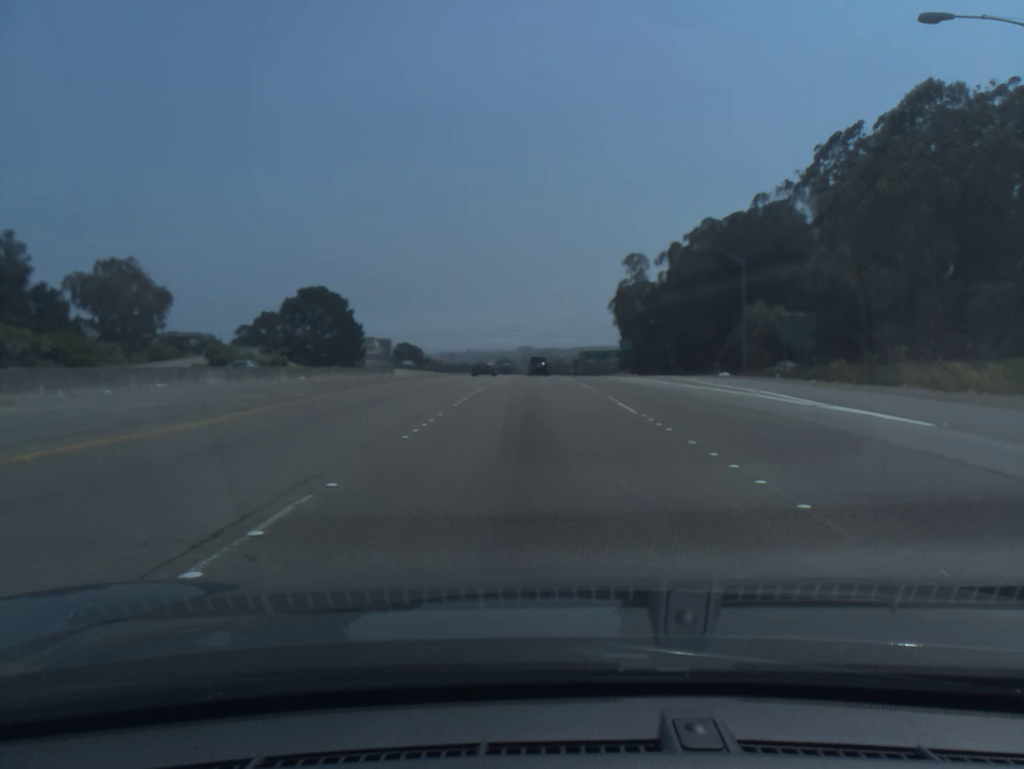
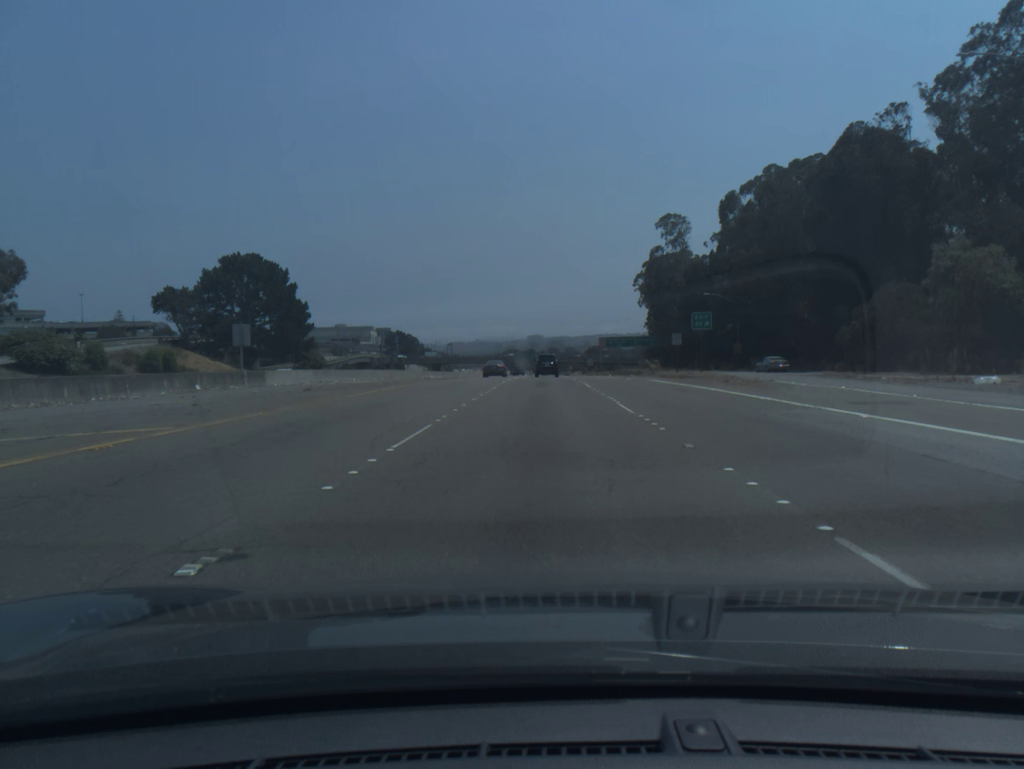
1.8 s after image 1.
(-0.5, +40.7) m; -1°
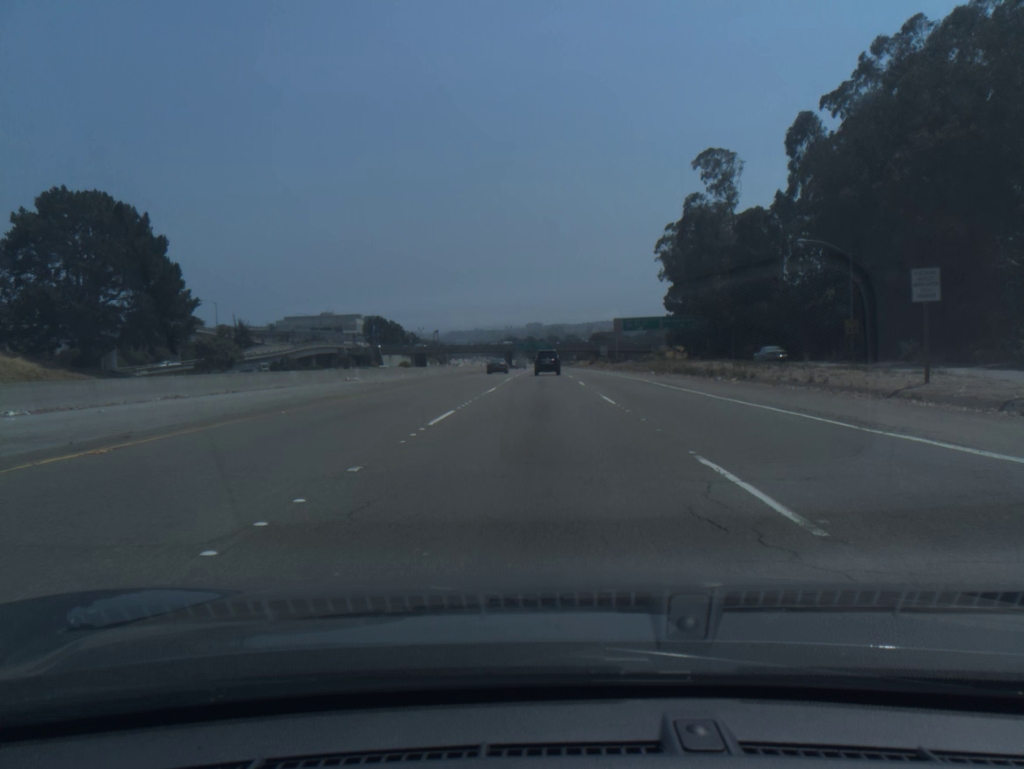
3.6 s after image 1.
(0.0, +40.0) m; 0°
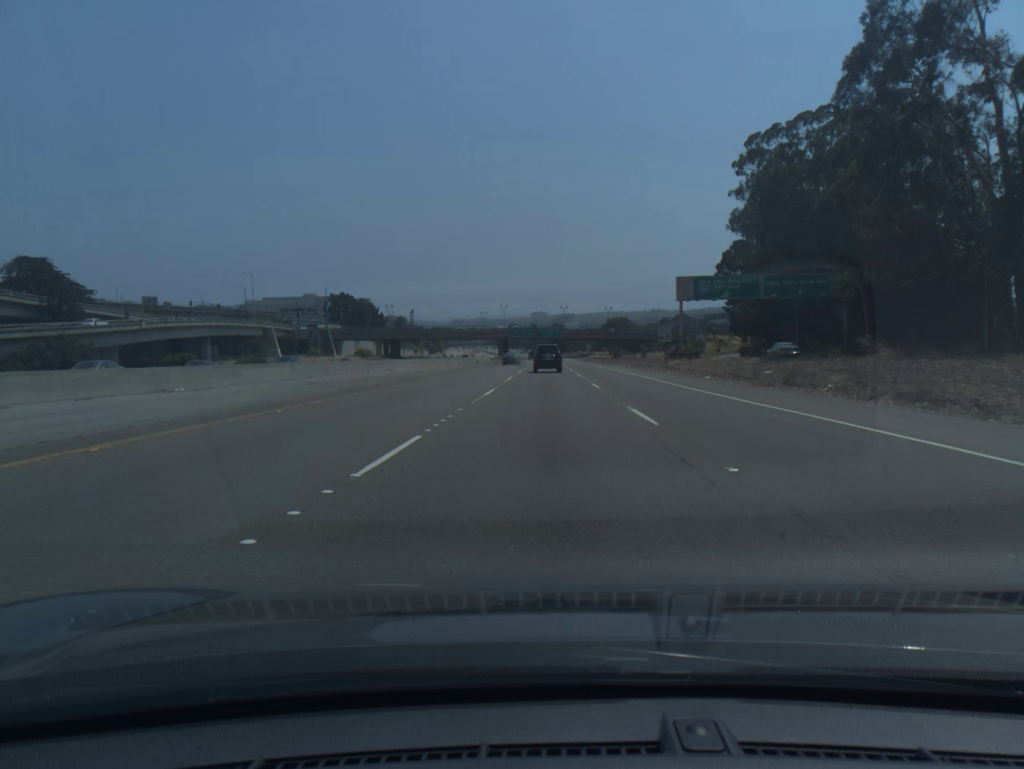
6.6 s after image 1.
(-0.4, +65.1) m; 0°
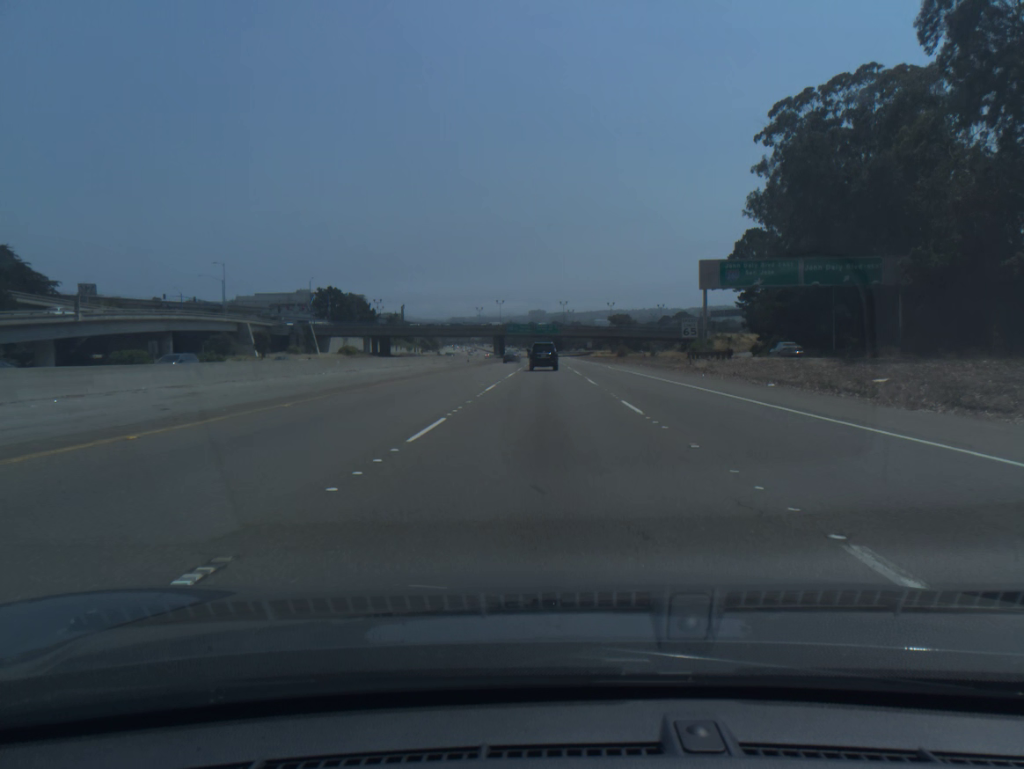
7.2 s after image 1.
(0.0, +12.9) m; 0°
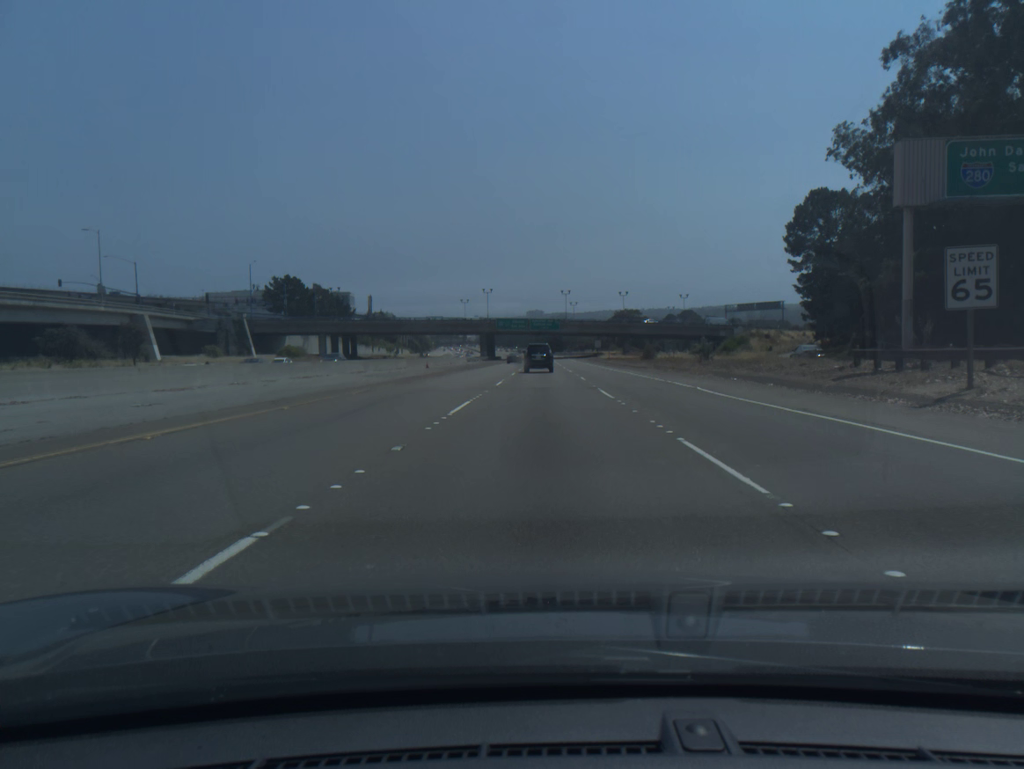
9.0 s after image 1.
(+0.1, +38.5) m; 0°
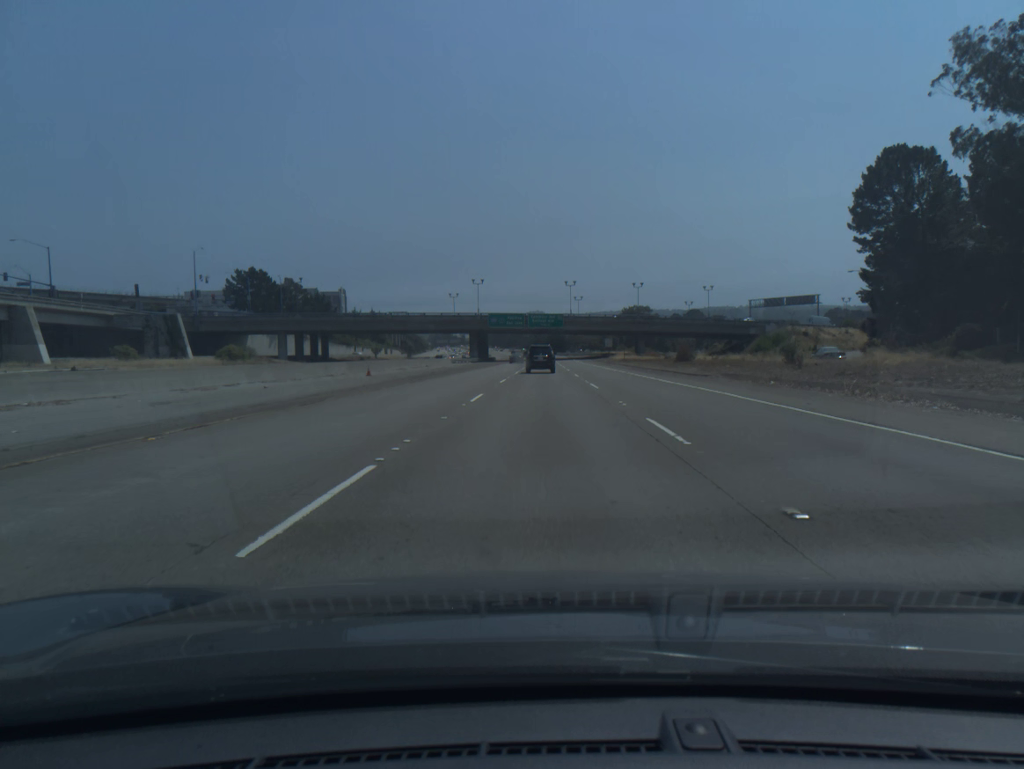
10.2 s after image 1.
(0.0, +25.7) m; 0°
